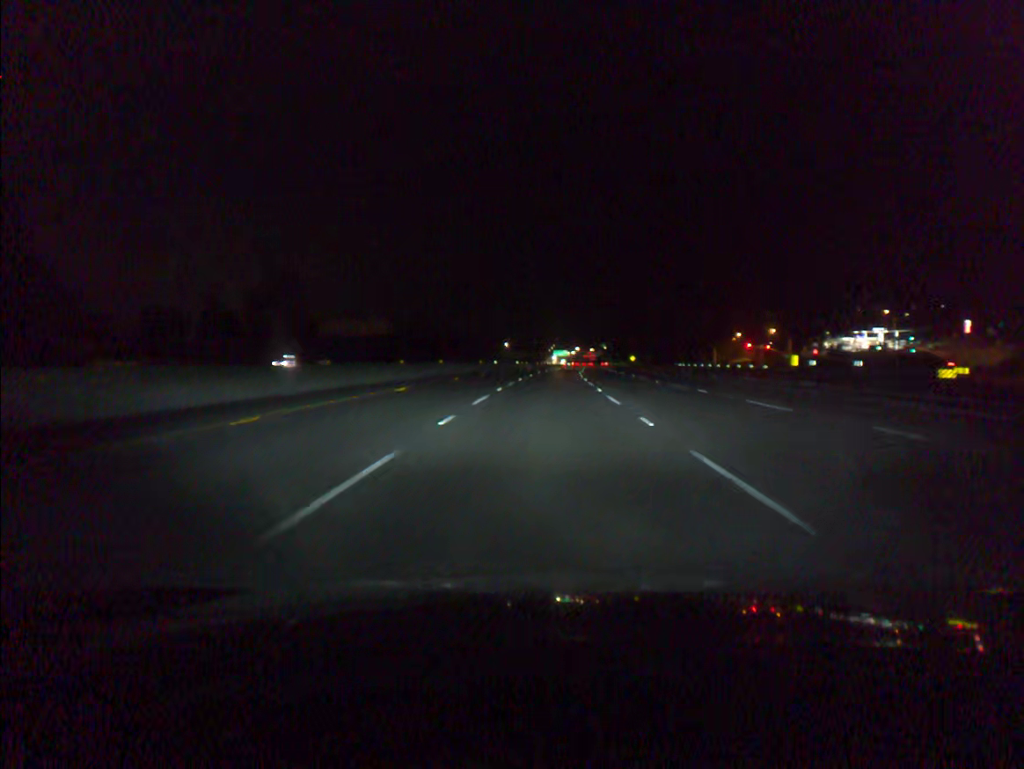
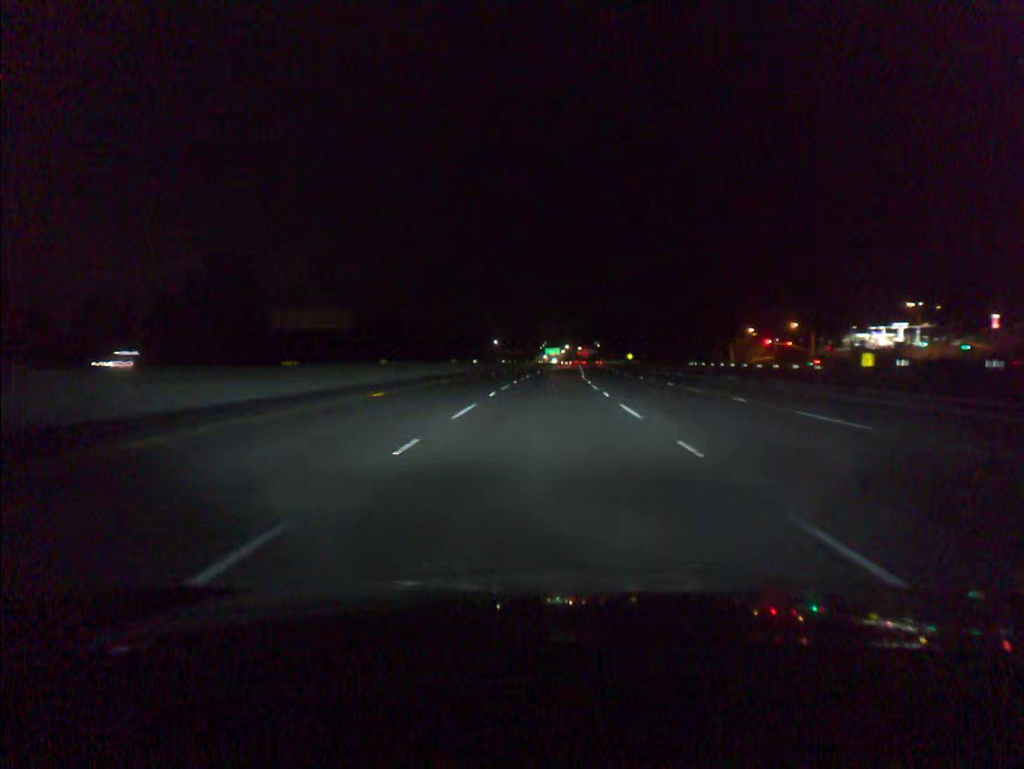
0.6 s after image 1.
(+0.1, +18.5) m; +1°
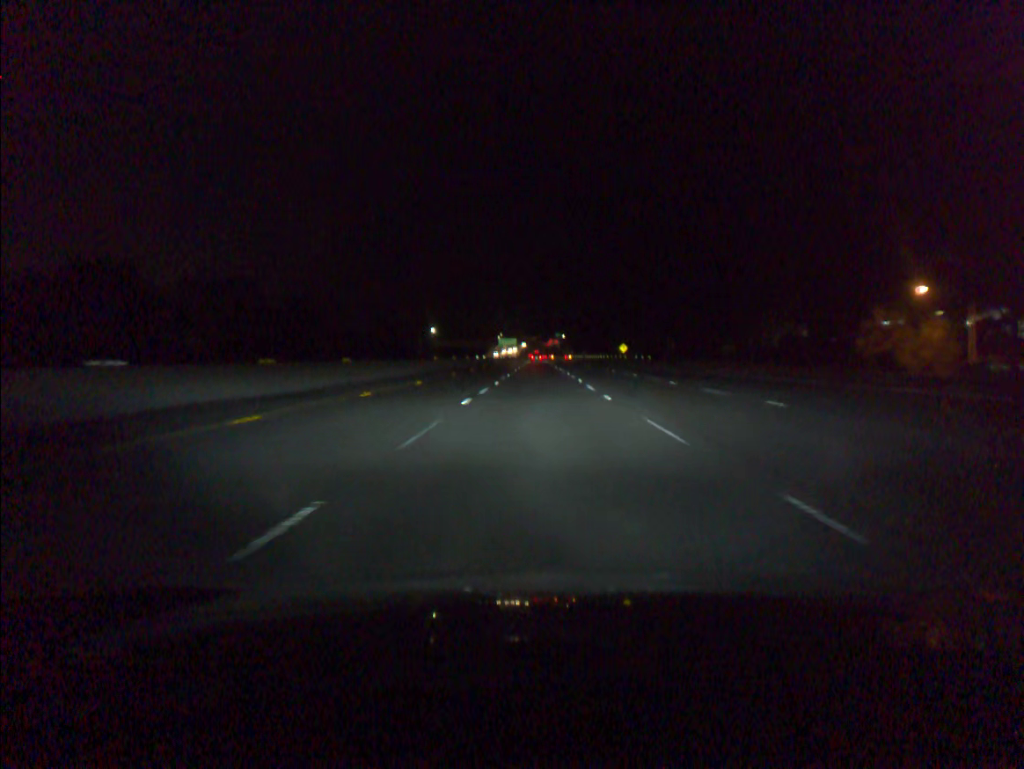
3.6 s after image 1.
(+2.7, +92.3) m; +3°
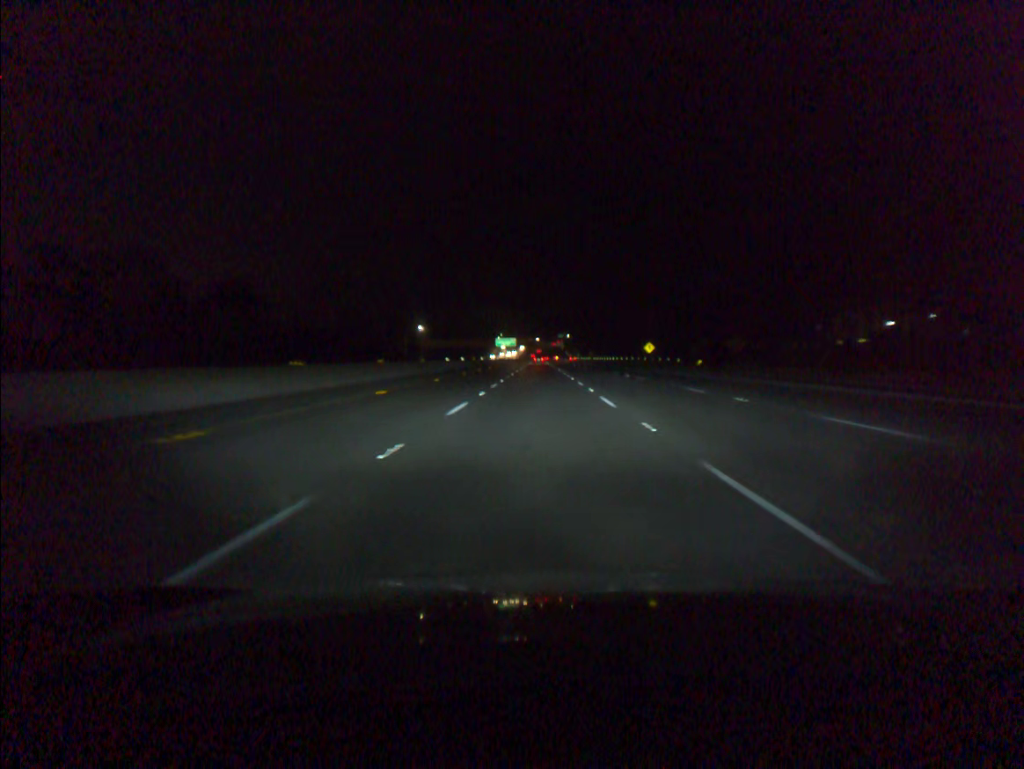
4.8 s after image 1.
(0.0, +36.8) m; 0°
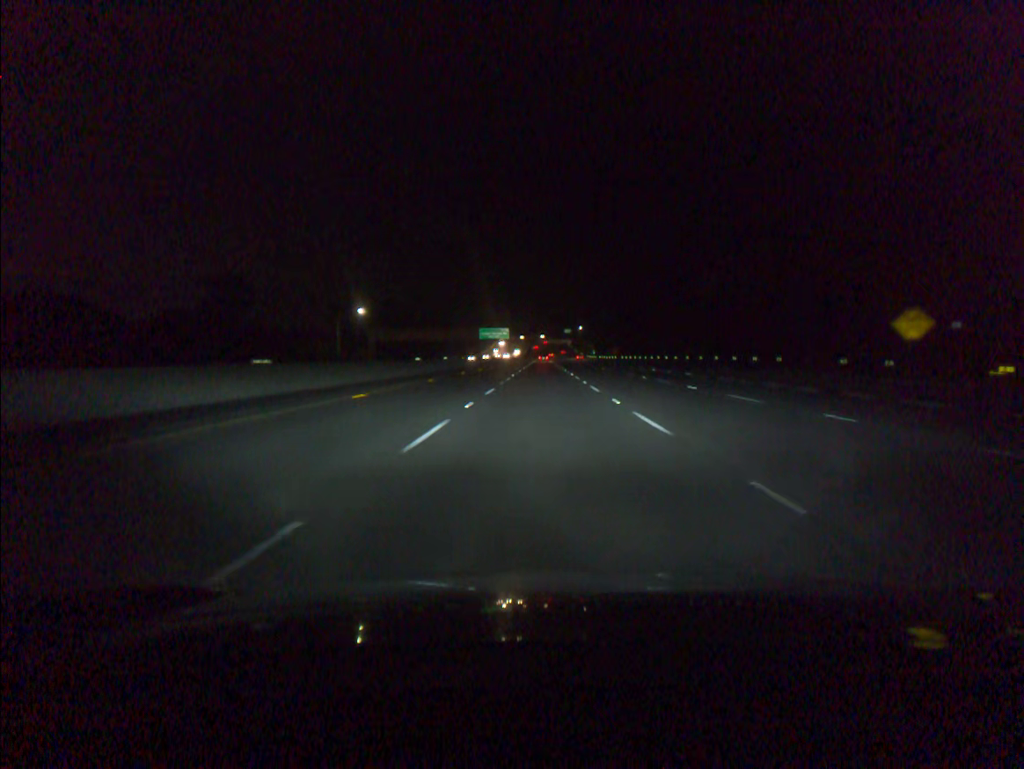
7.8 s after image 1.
(-0.4, +91.9) m; 0°
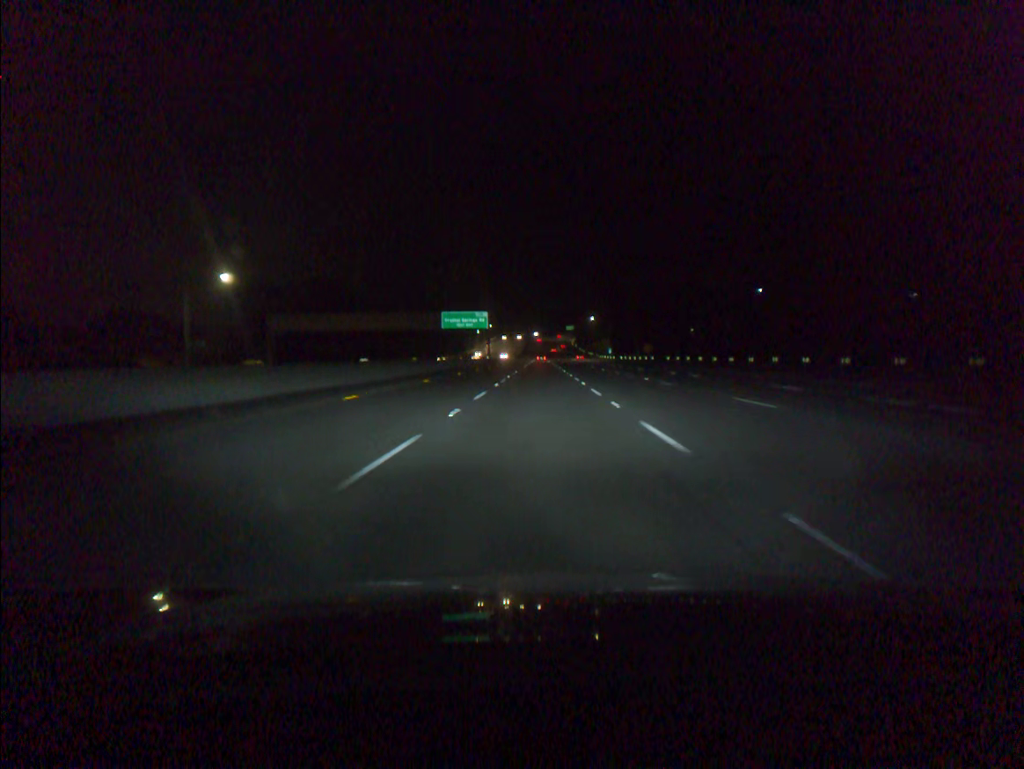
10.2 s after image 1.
(+0.2, +73.4) m; 0°
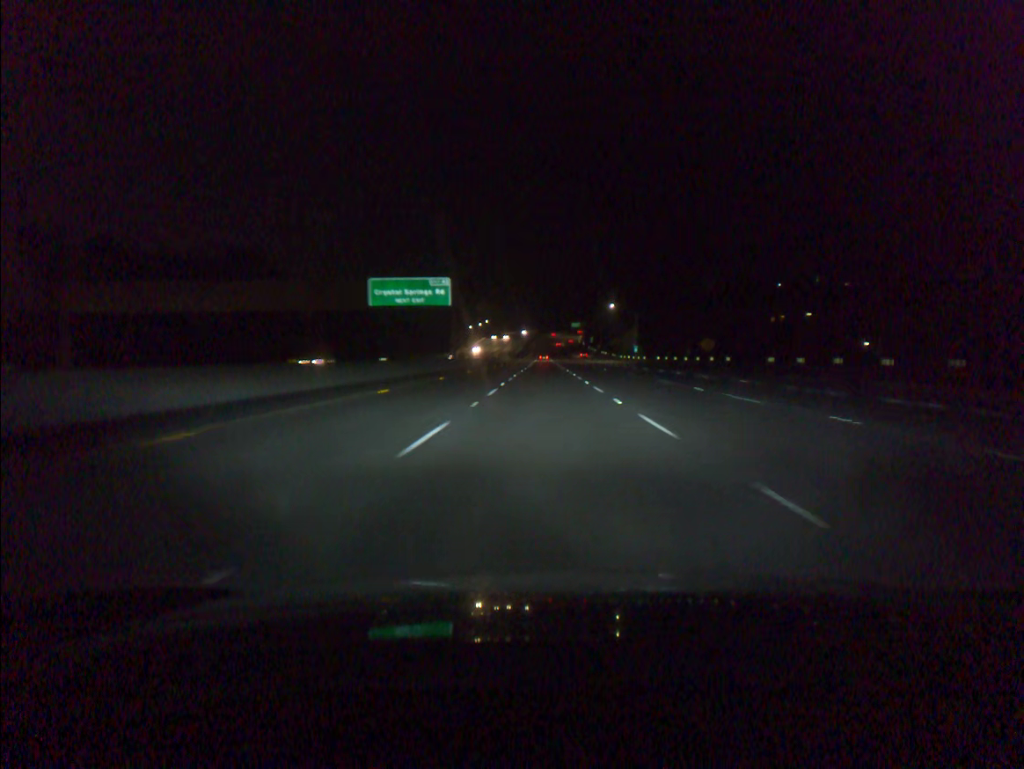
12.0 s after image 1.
(-0.1, +55.1) m; 0°
